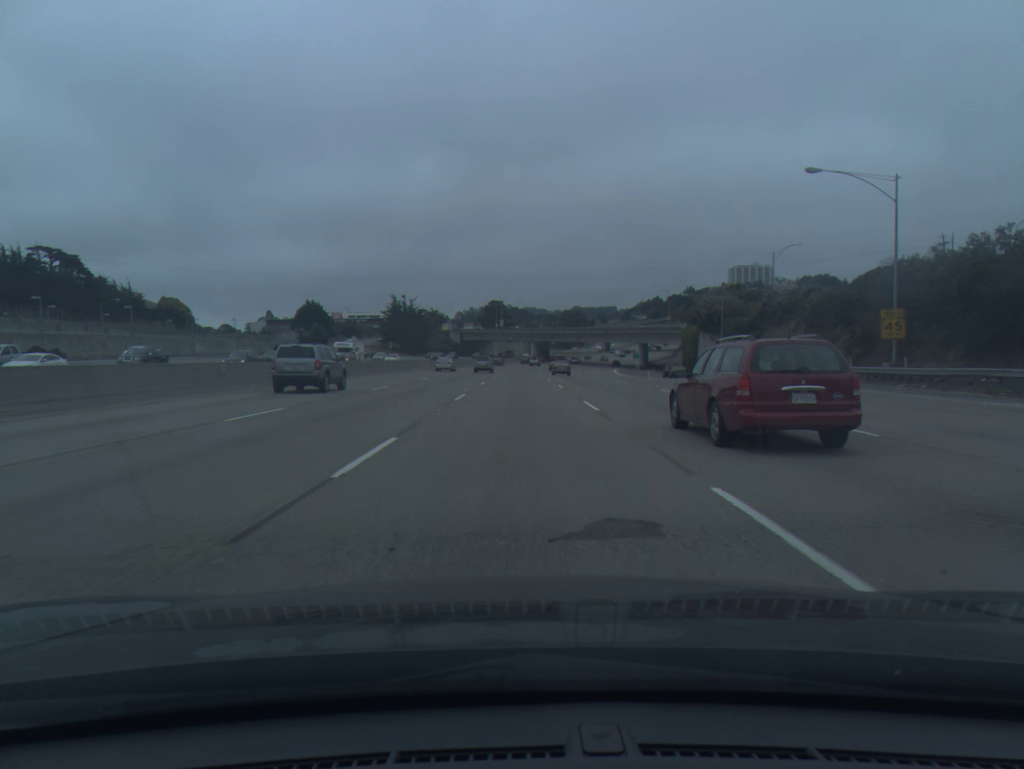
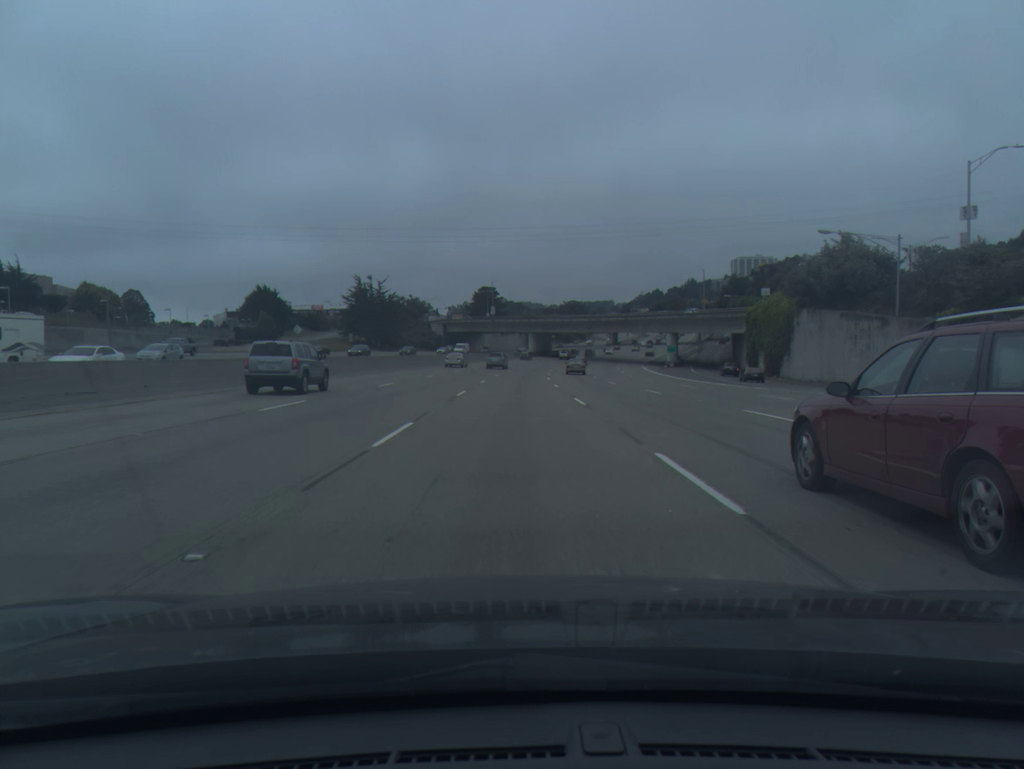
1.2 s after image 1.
(+0.2, +41.4) m; 0°
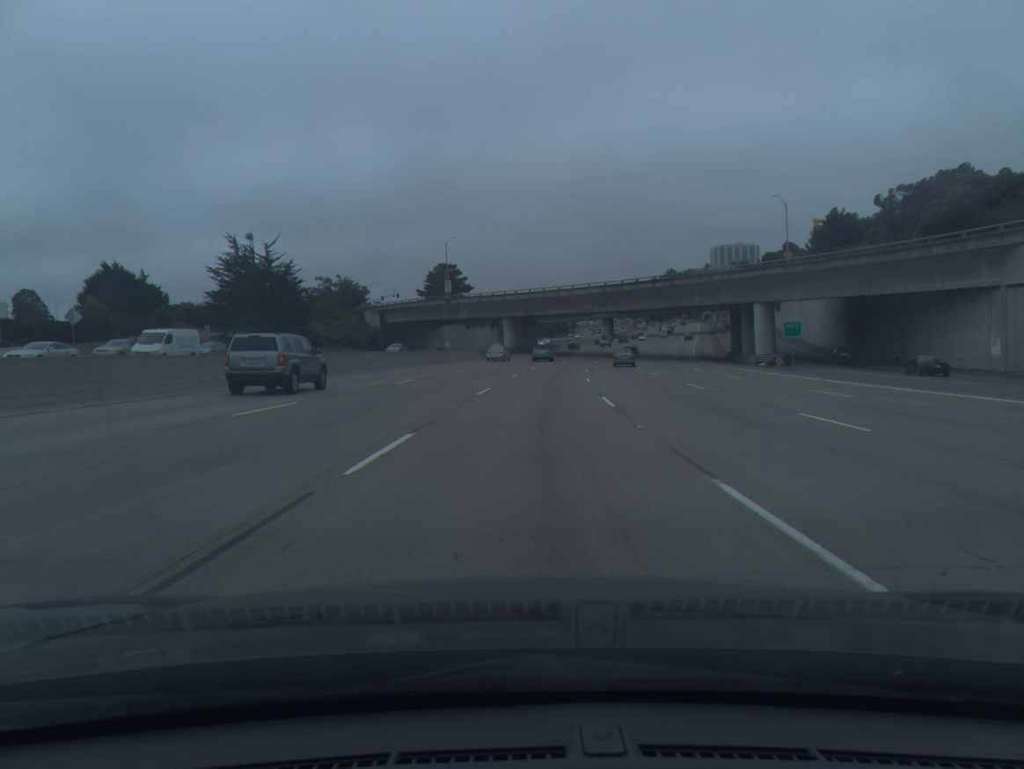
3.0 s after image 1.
(+0.4, +61.1) m; +2°
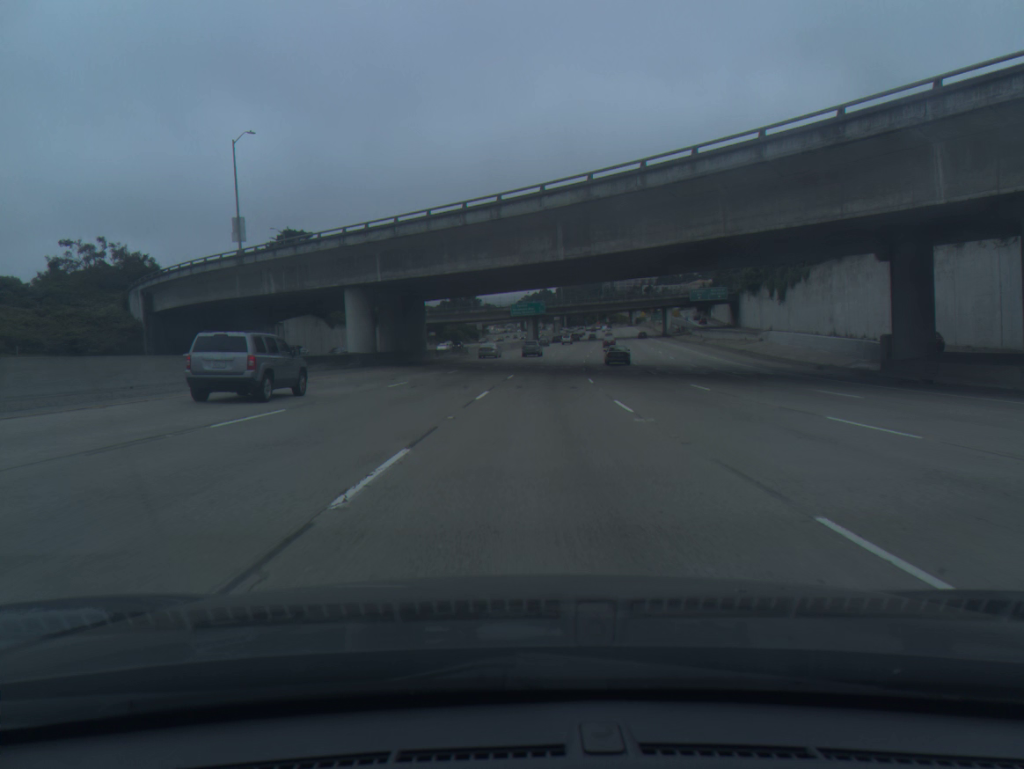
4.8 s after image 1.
(+3.1, +60.0) m; +6°
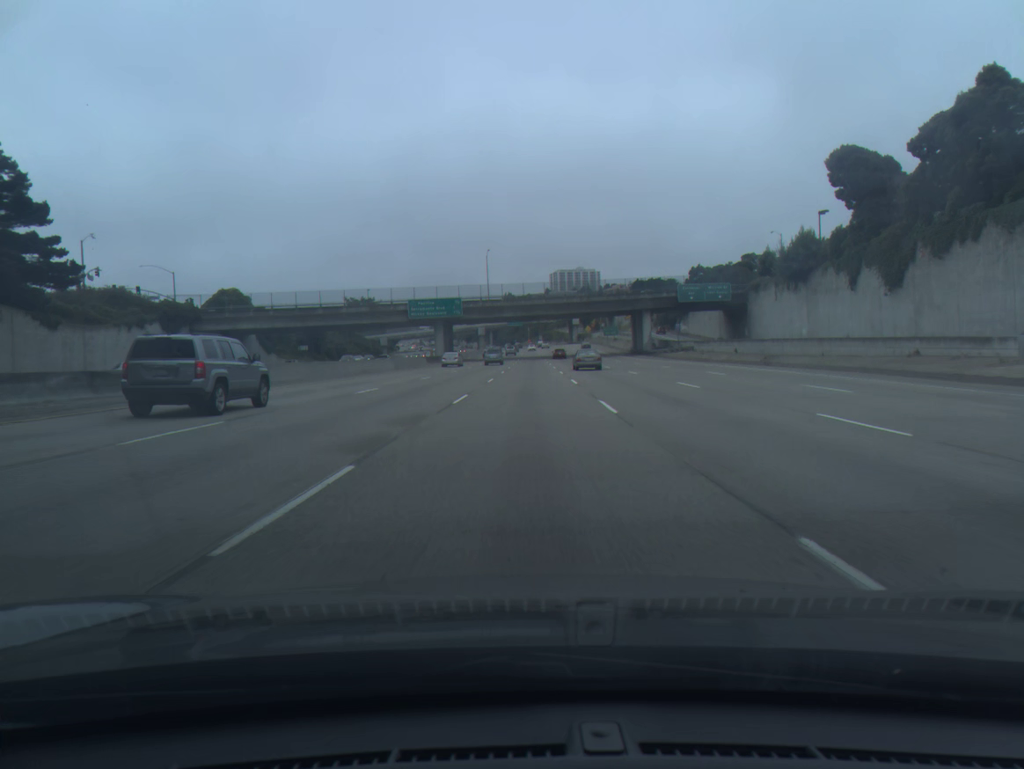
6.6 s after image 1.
(+3.2, +59.4) m; +6°
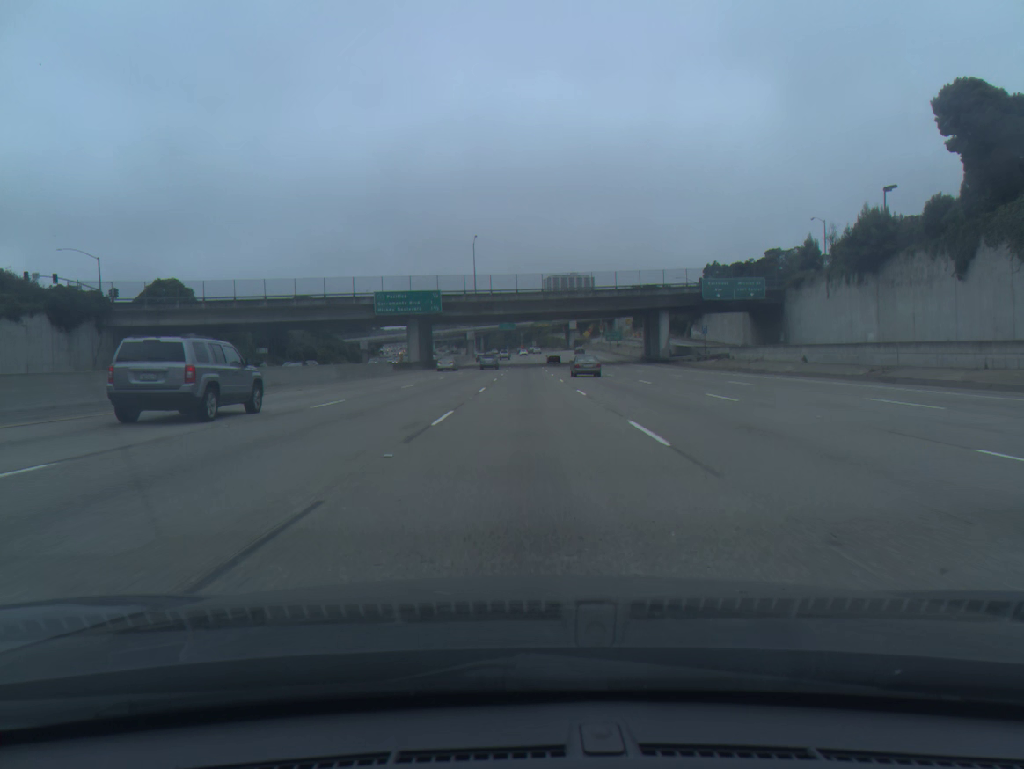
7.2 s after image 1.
(+0.1, +19.8) m; +1°
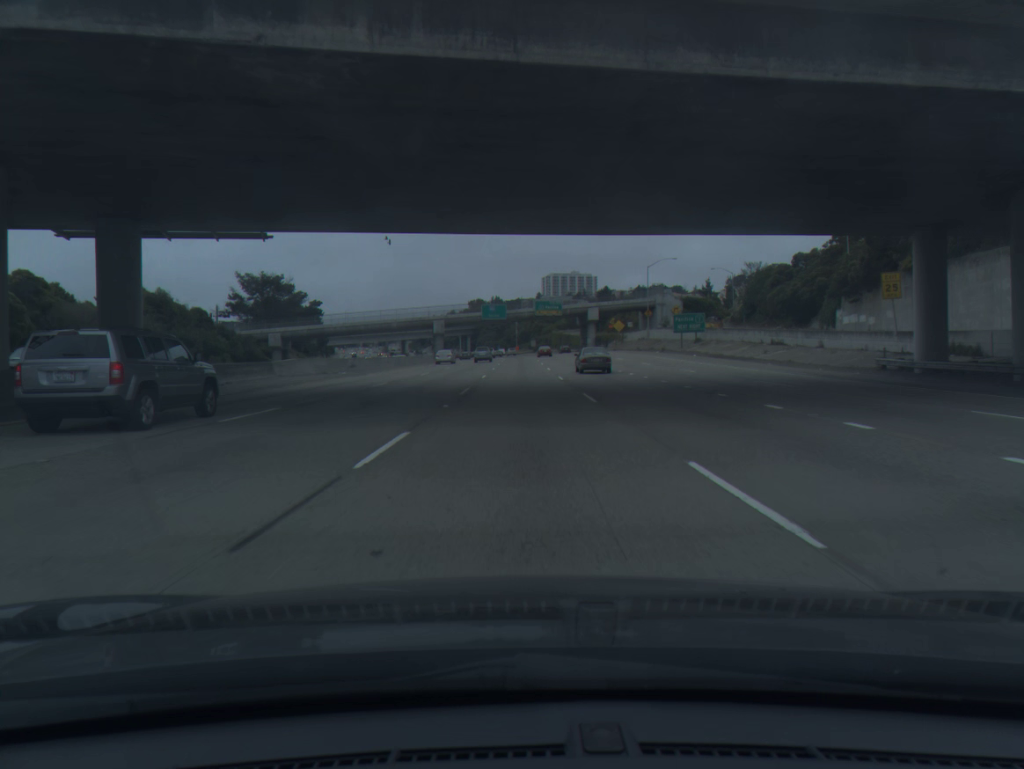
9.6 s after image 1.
(+0.9, +78.9) m; 0°
